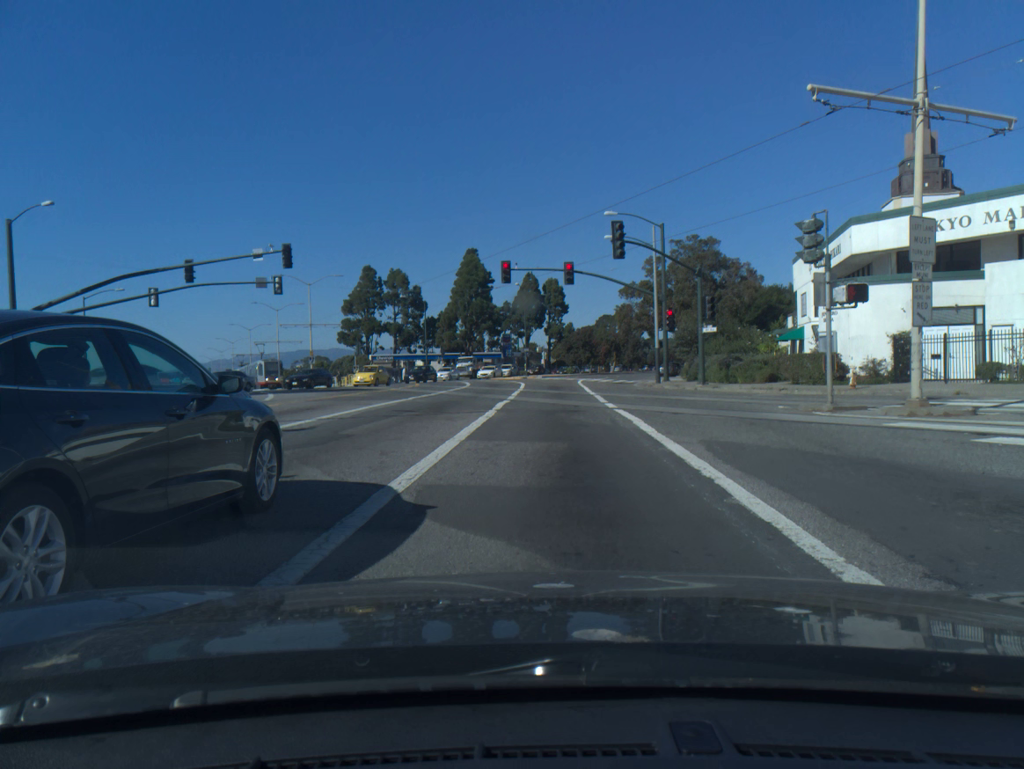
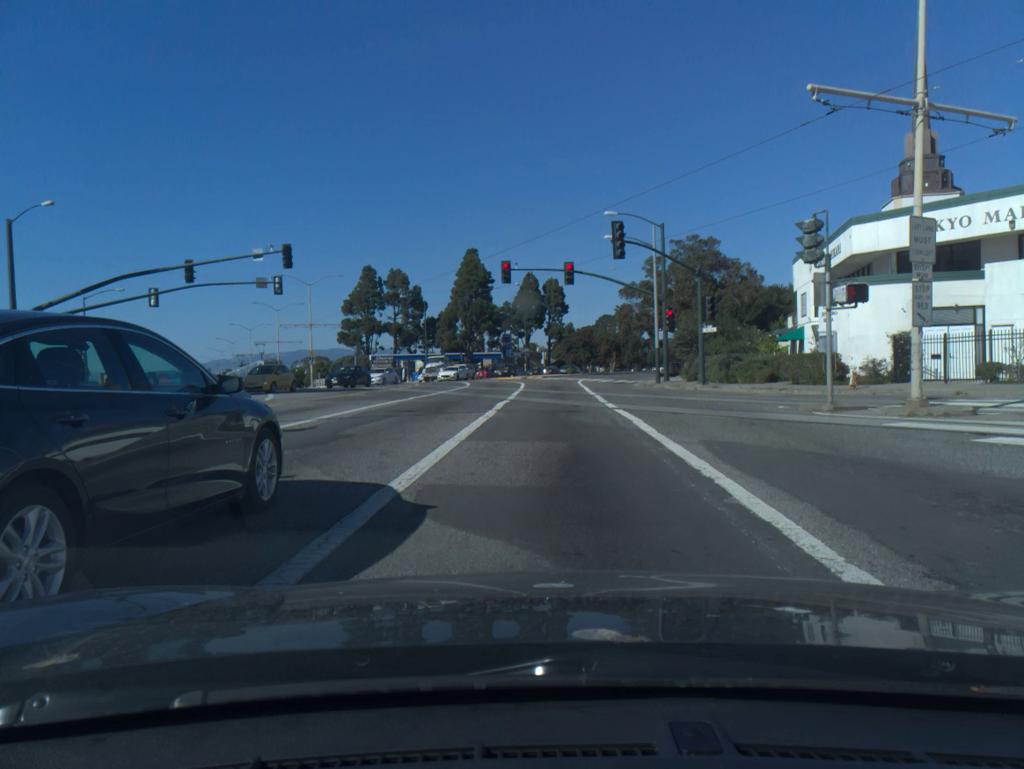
(0.0, 0.0) m; 0°
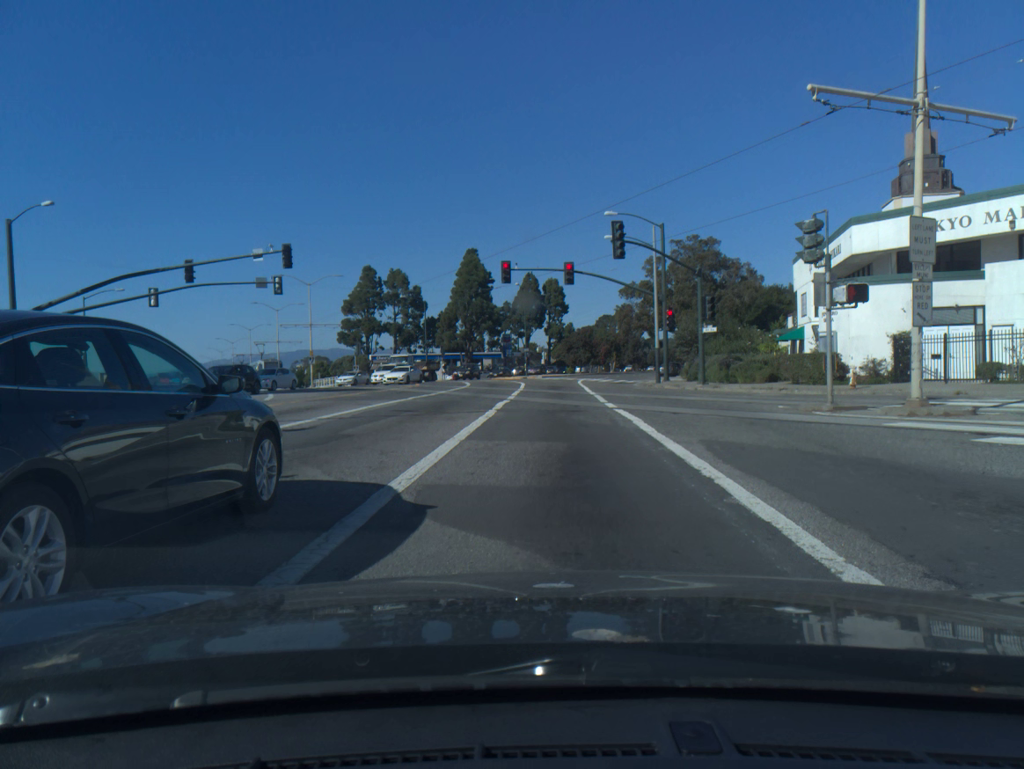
(0.0, 0.0) m; 0°
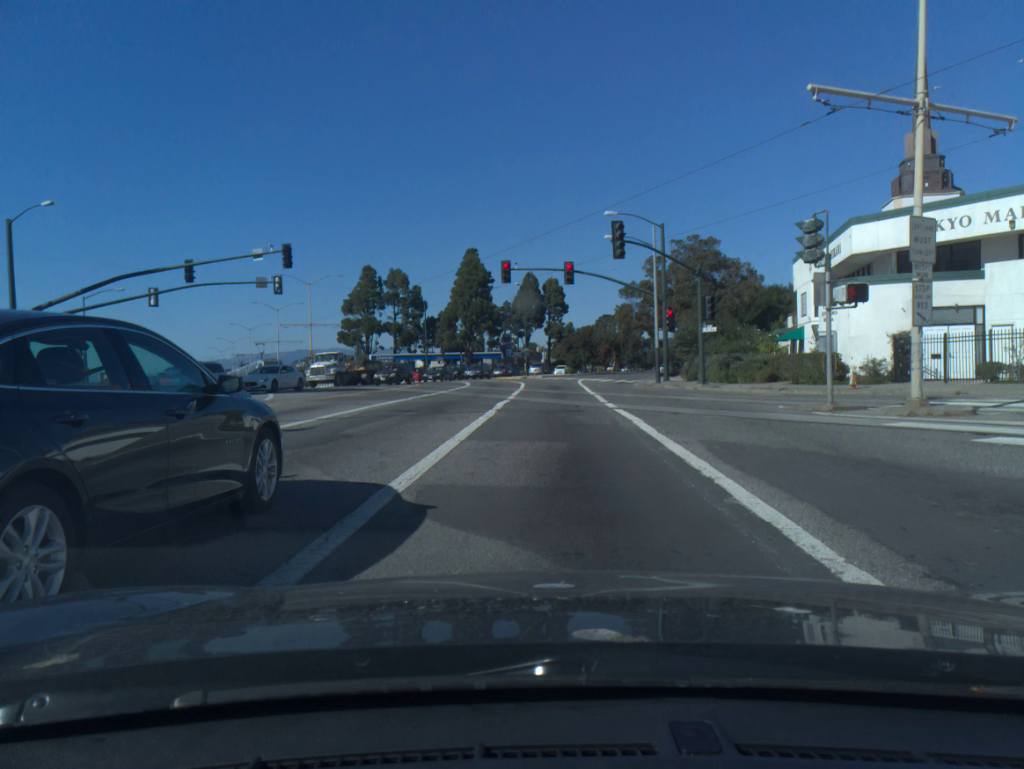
(0.0, 0.0) m; 0°
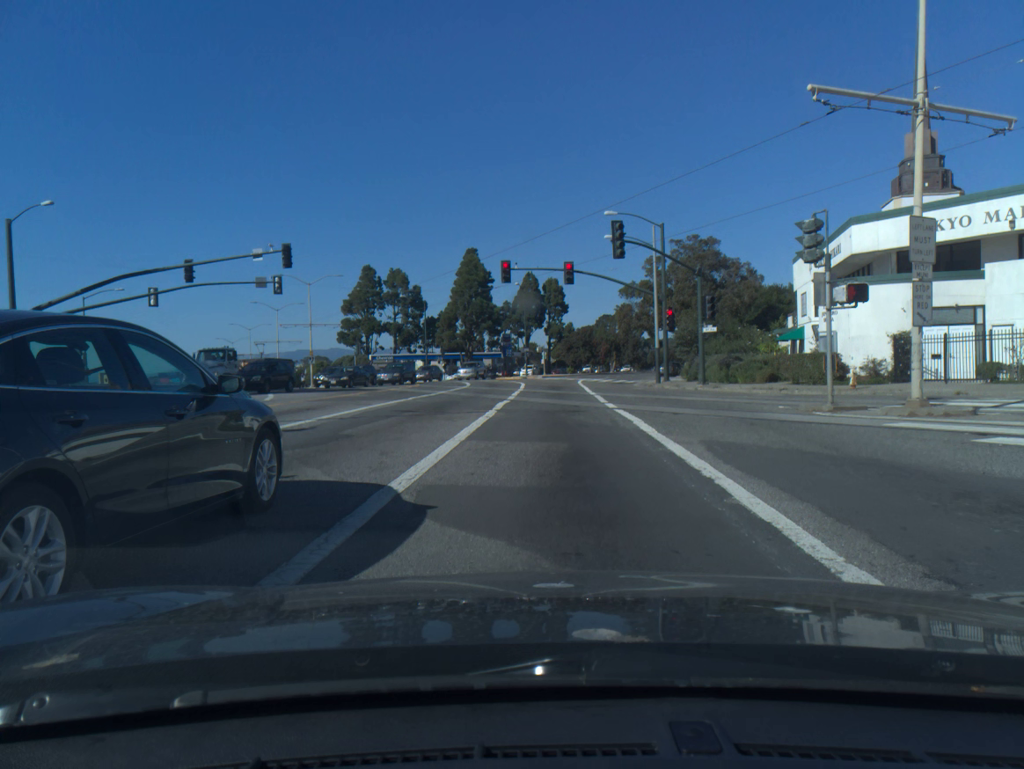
(0.0, 0.0) m; 0°
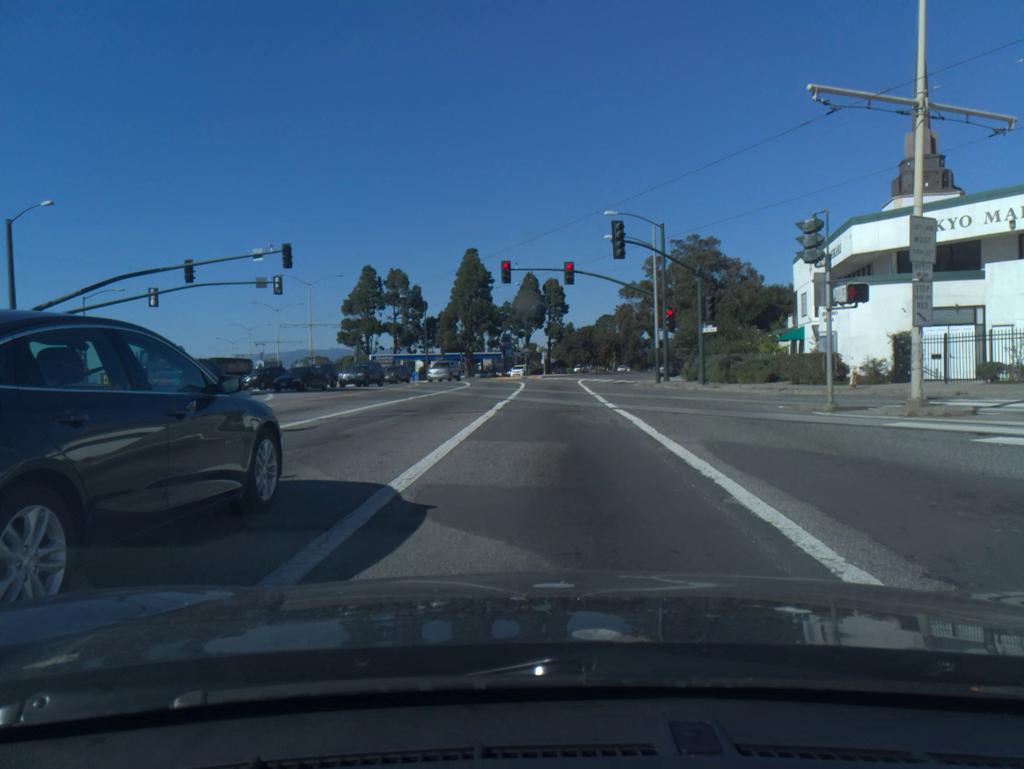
(0.0, 0.0) m; 0°
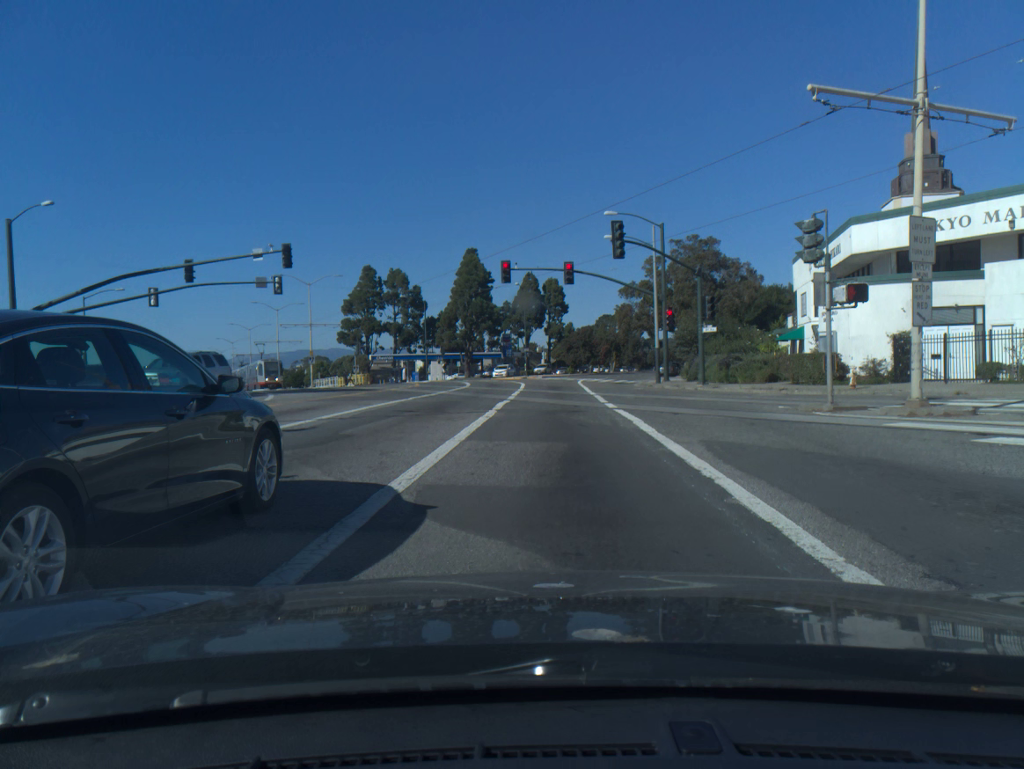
(0.0, 0.0) m; 0°
